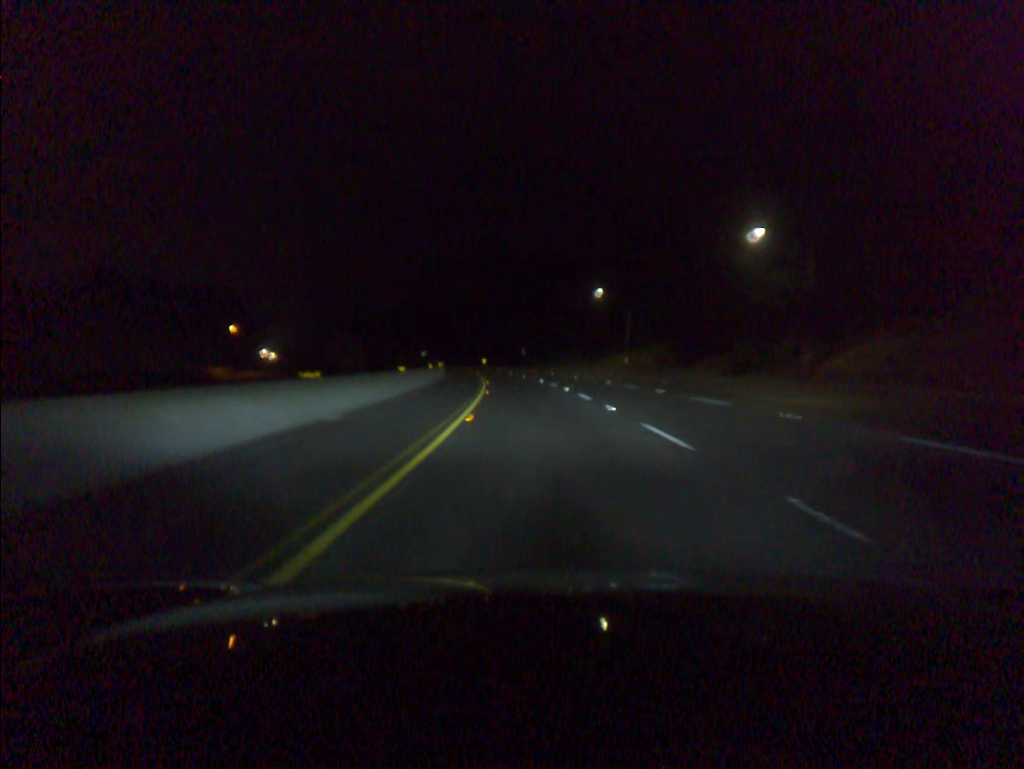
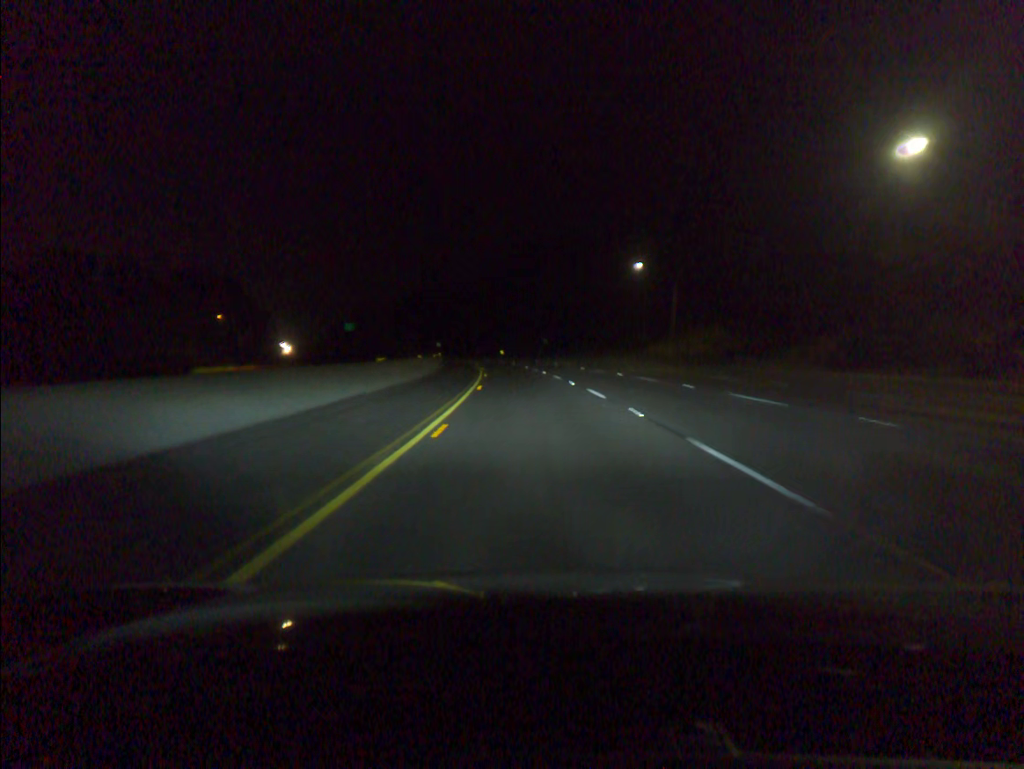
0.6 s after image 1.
(-0.3, +19.4) m; -2°
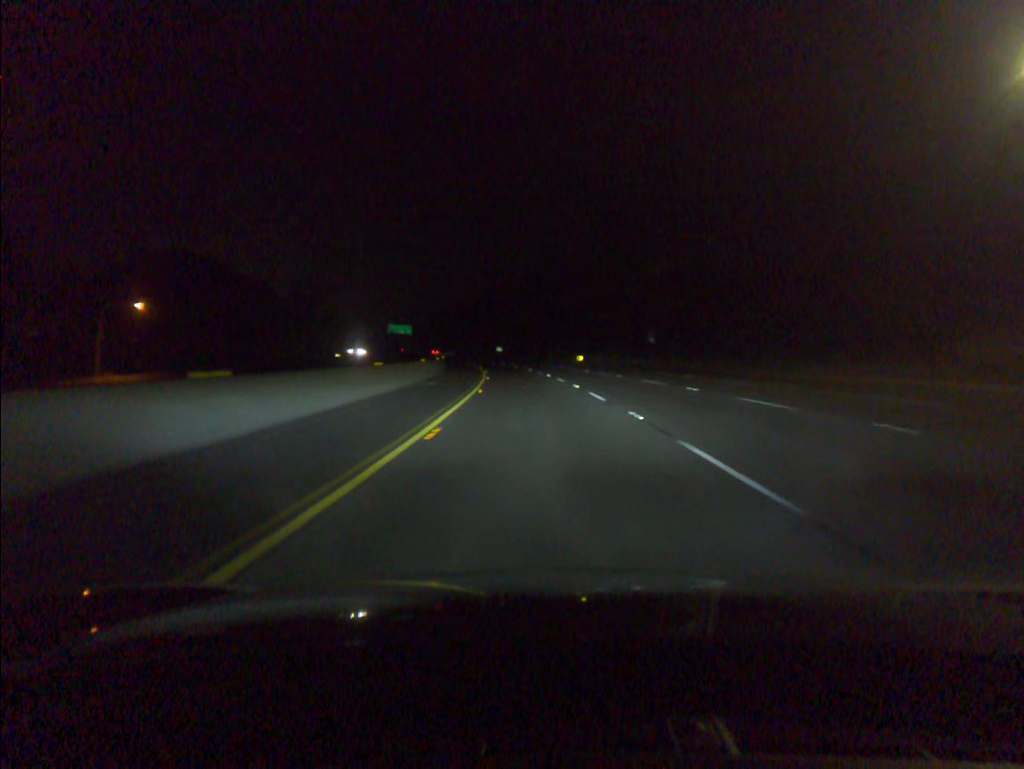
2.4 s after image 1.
(-2.8, +58.3) m; -6°
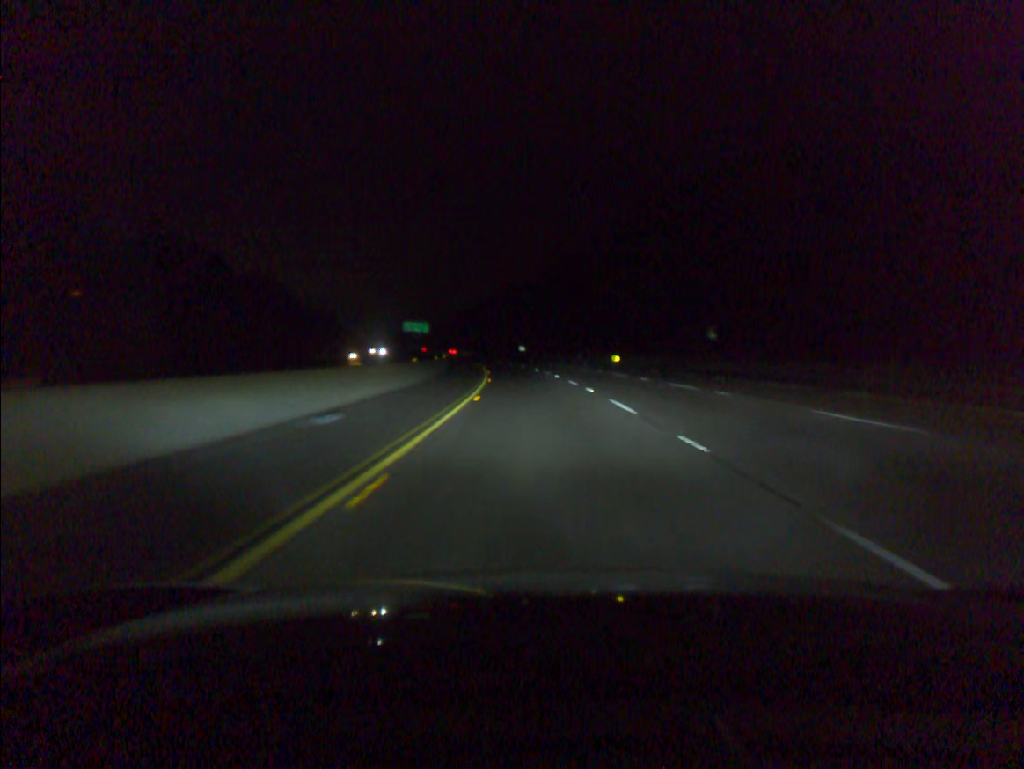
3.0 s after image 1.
(-0.3, +19.5) m; -2°
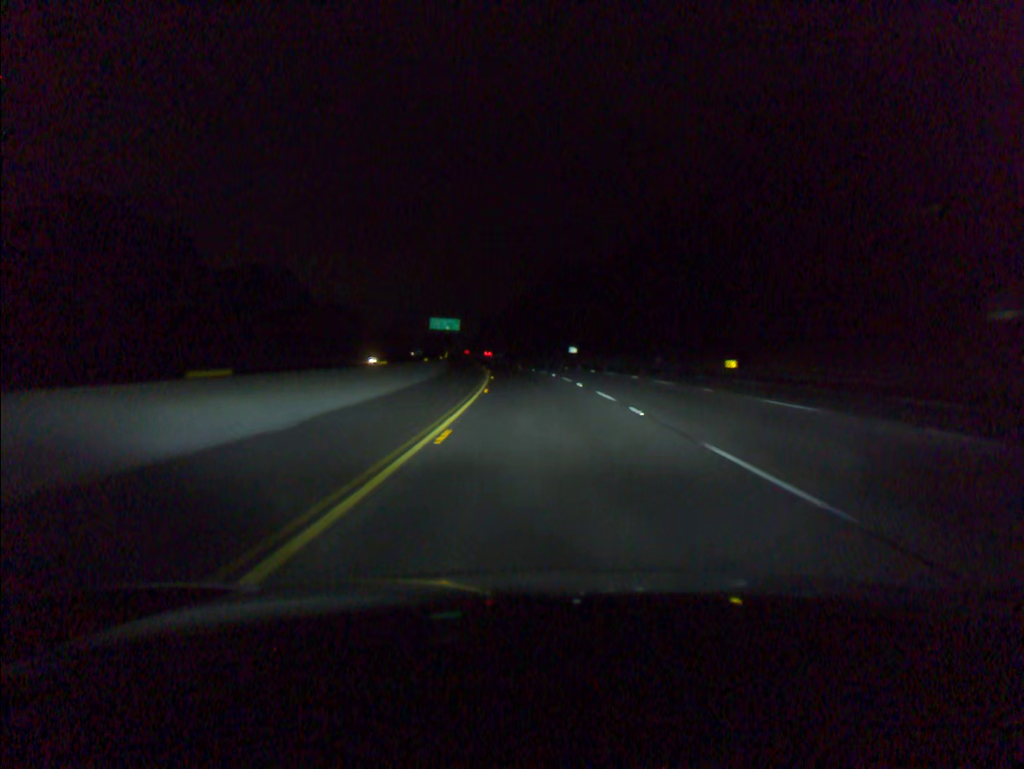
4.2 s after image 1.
(-1.3, +39.1) m; -4°
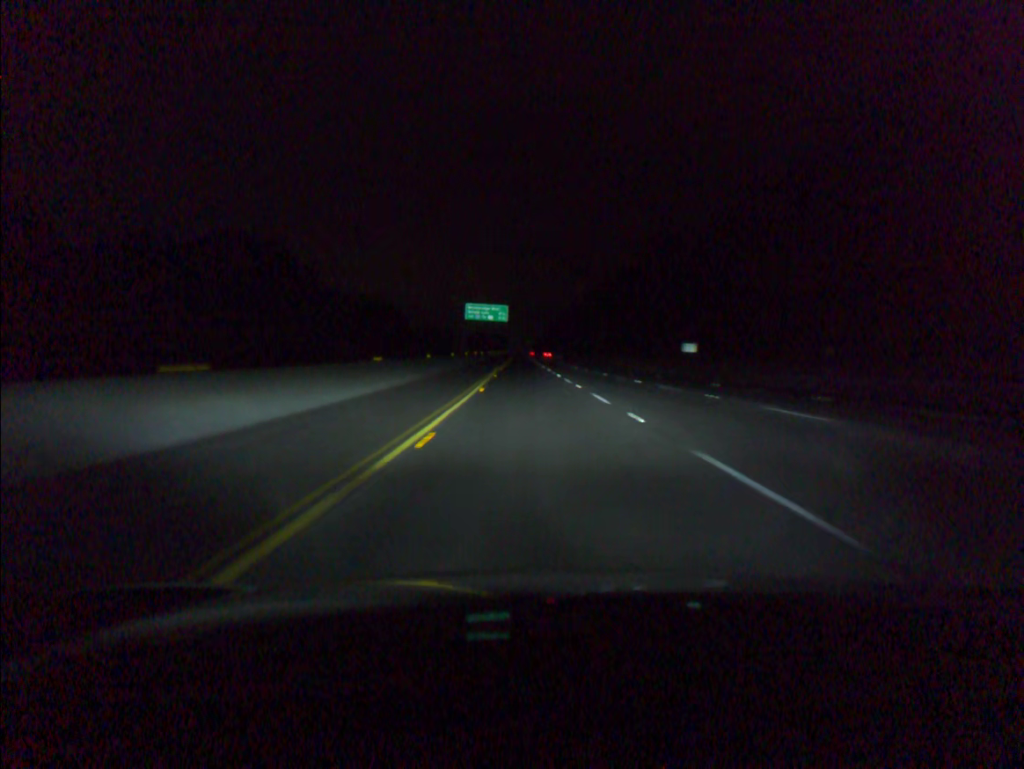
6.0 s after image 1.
(-2.5, +58.7) m; -5°
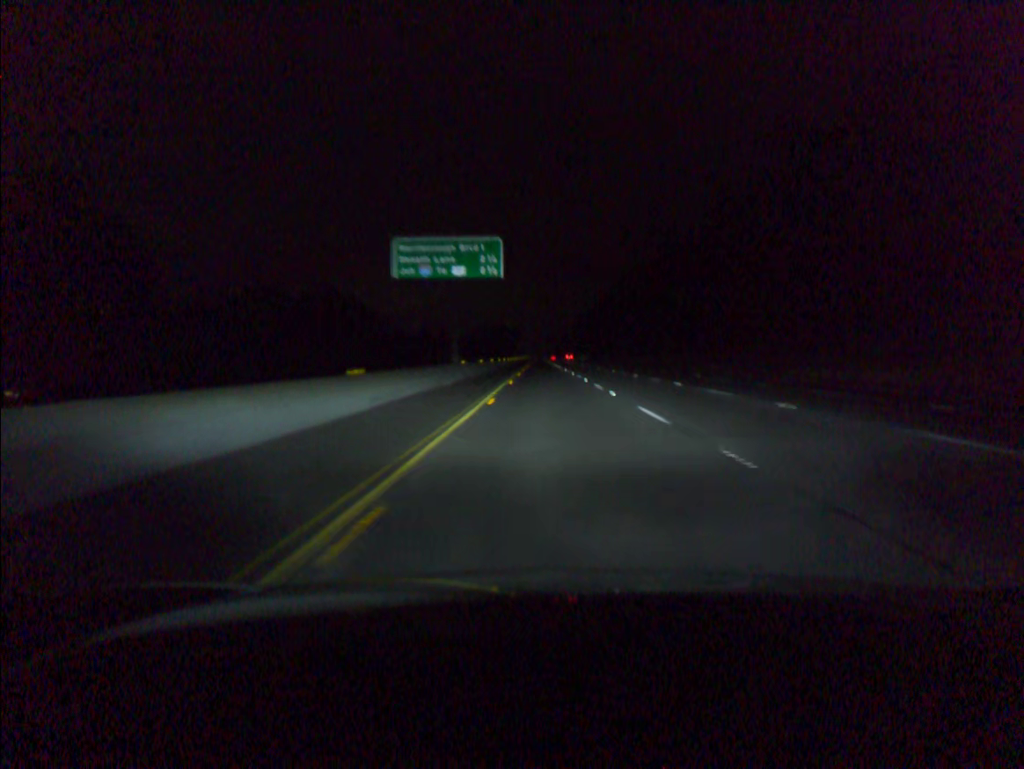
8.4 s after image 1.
(-2.3, +78.5) m; -2°
